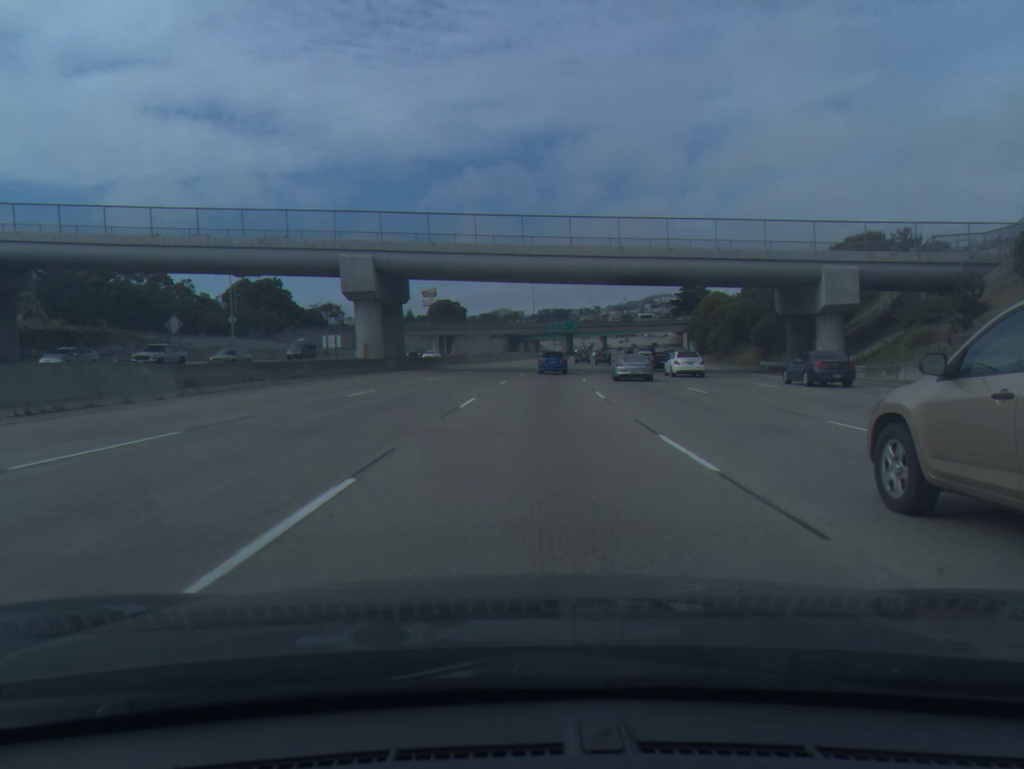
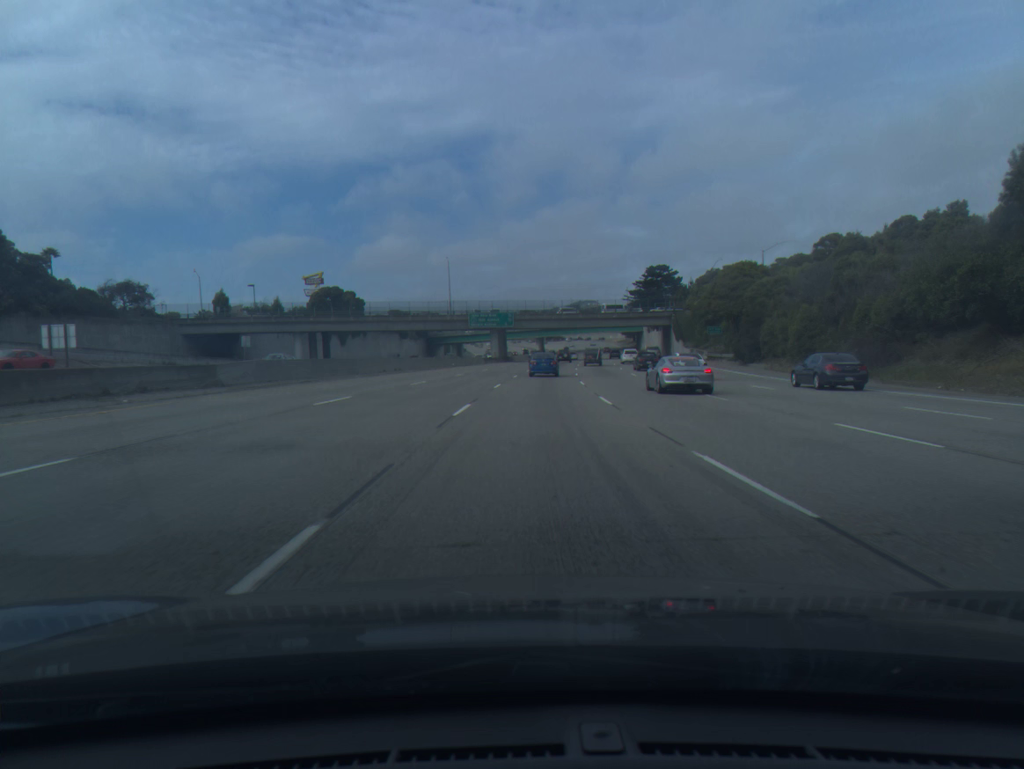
(+2.6, +59.2) m; +5°
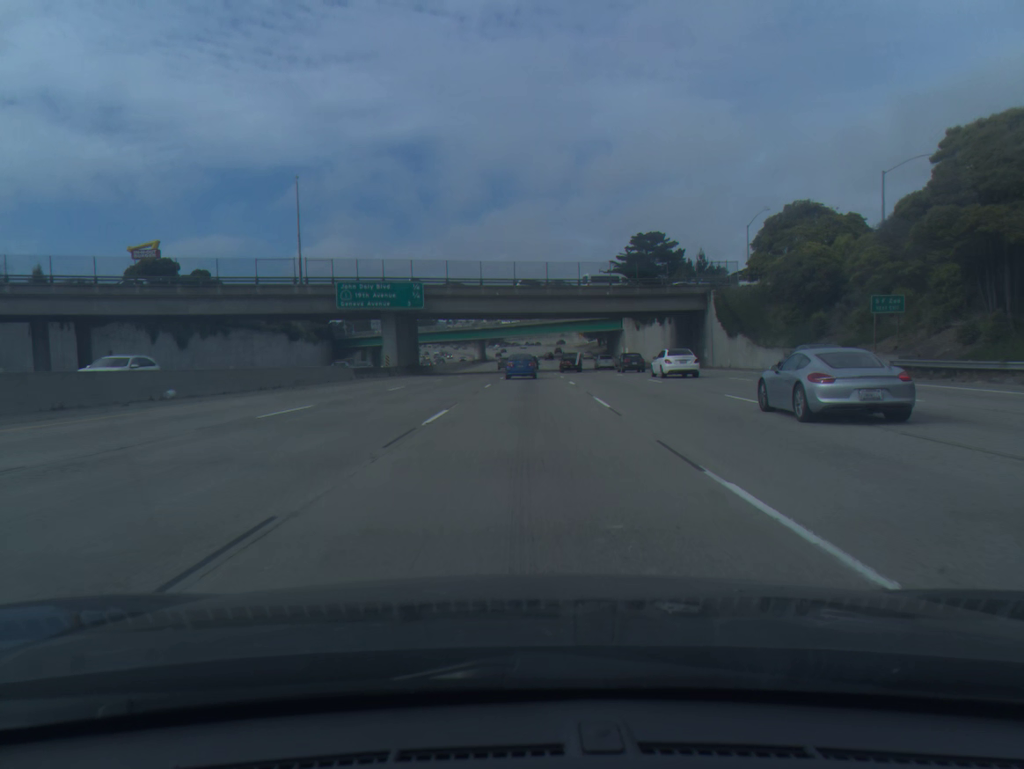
(+2.7, +59.8) m; +4°
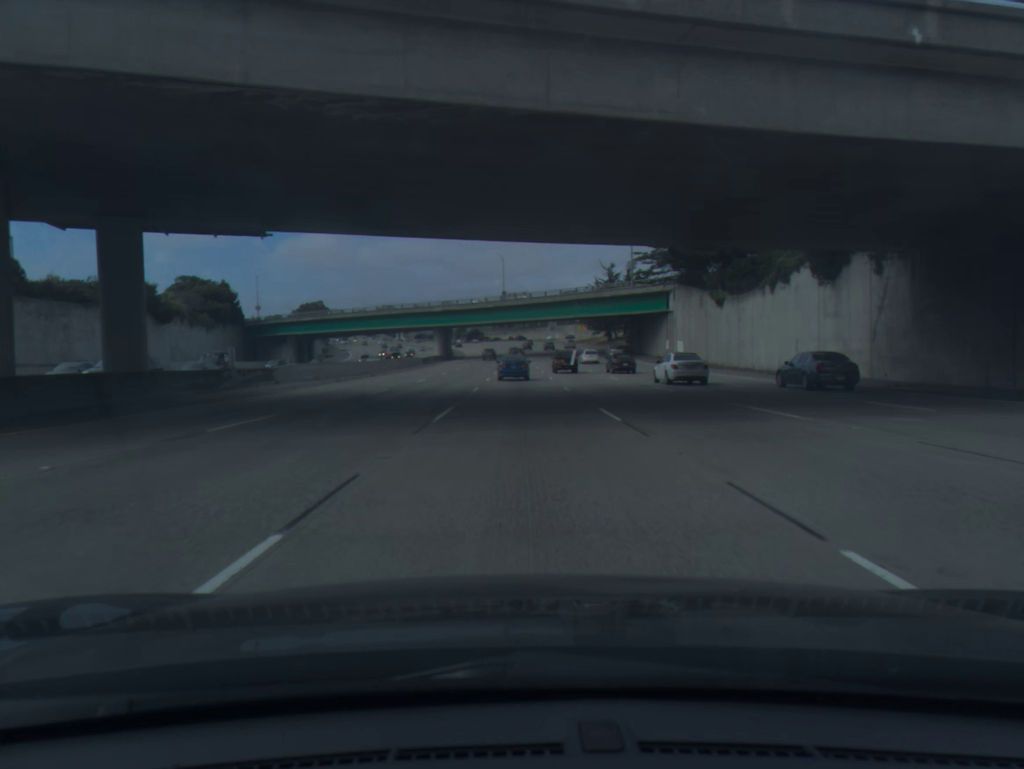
(+0.8, +59.1) m; +1°
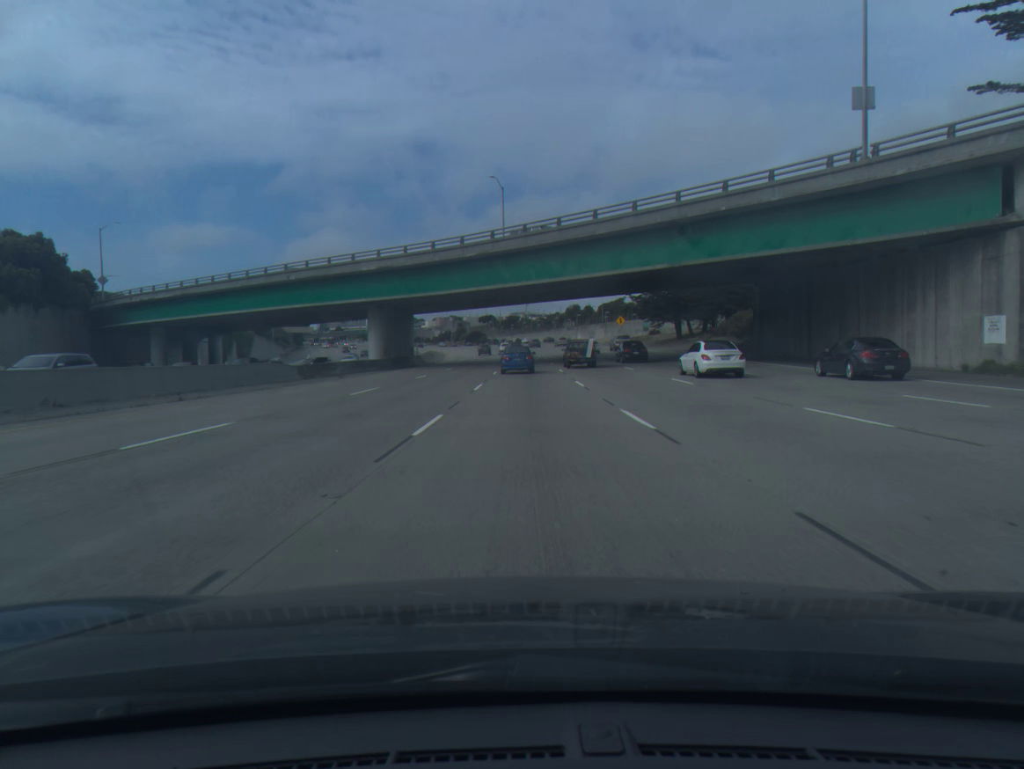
(-0.2, +59.8) m; -1°
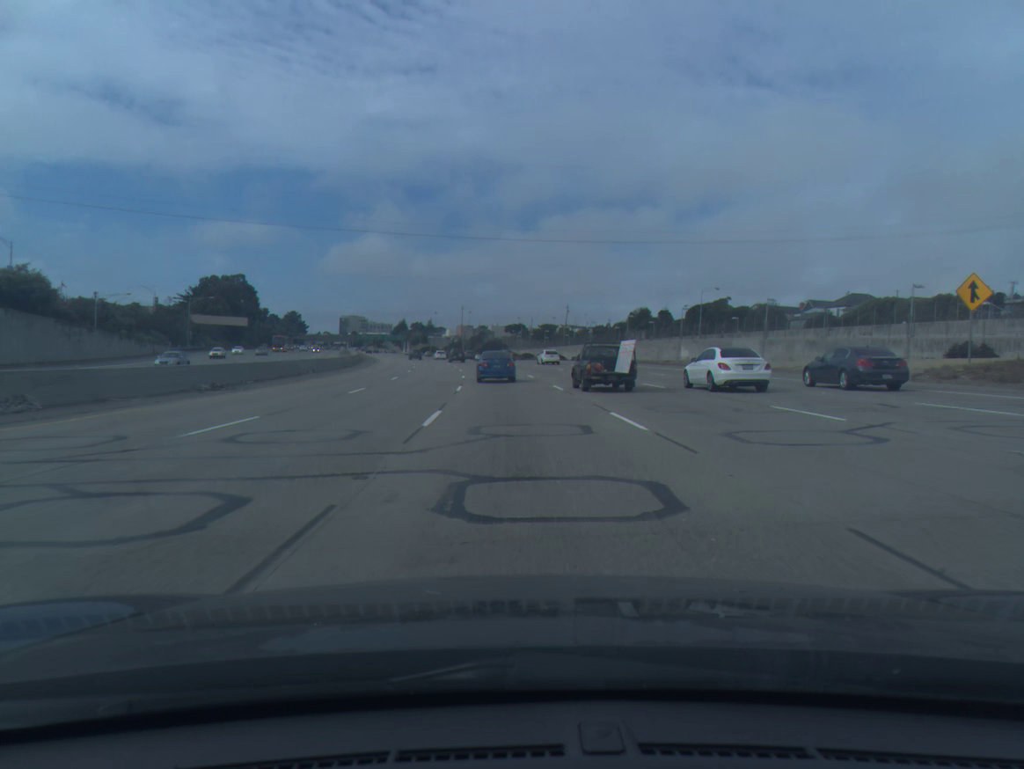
(-0.3, +98.2) m; -2°
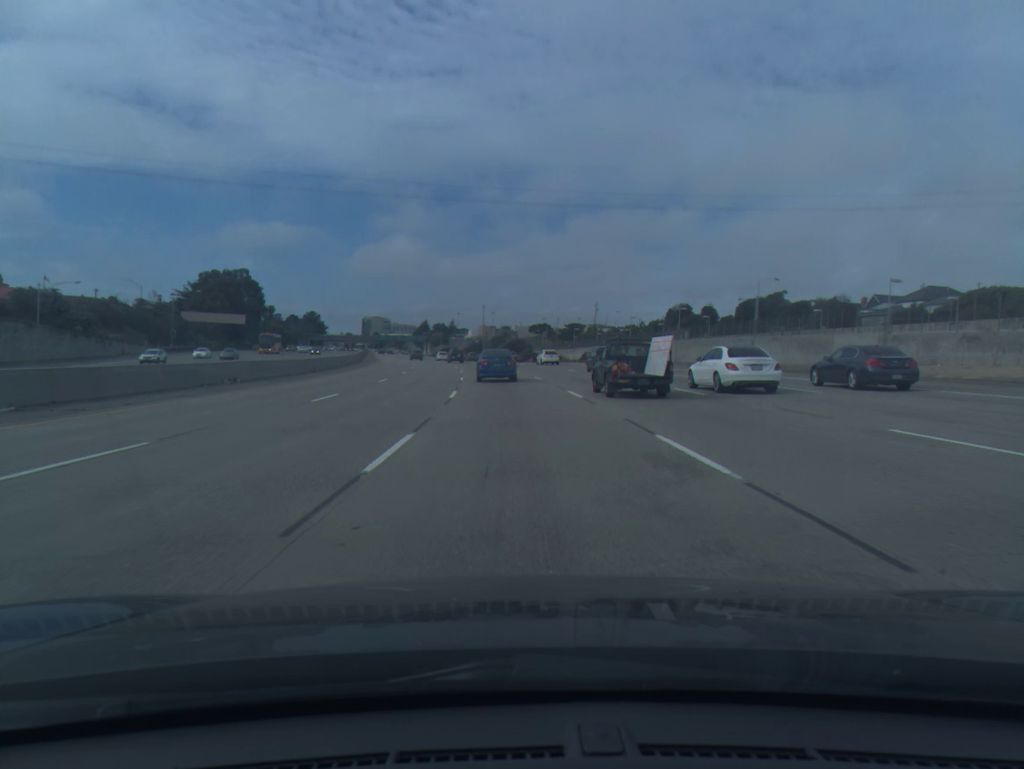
(-0.3, +19.5) m; -2°
